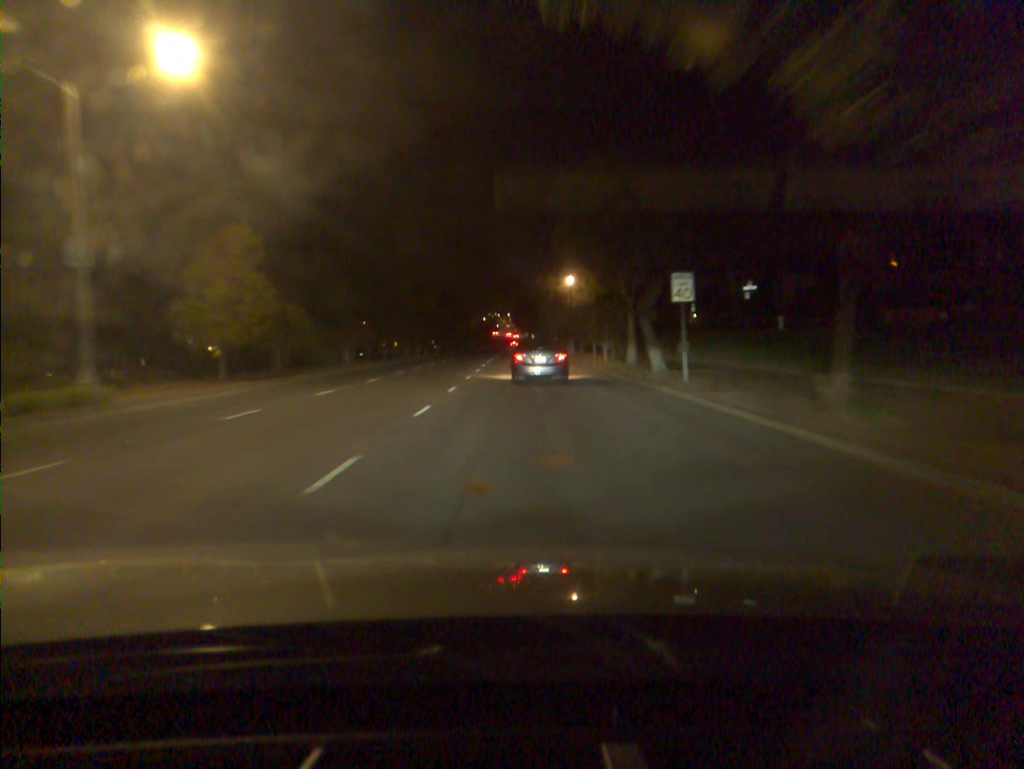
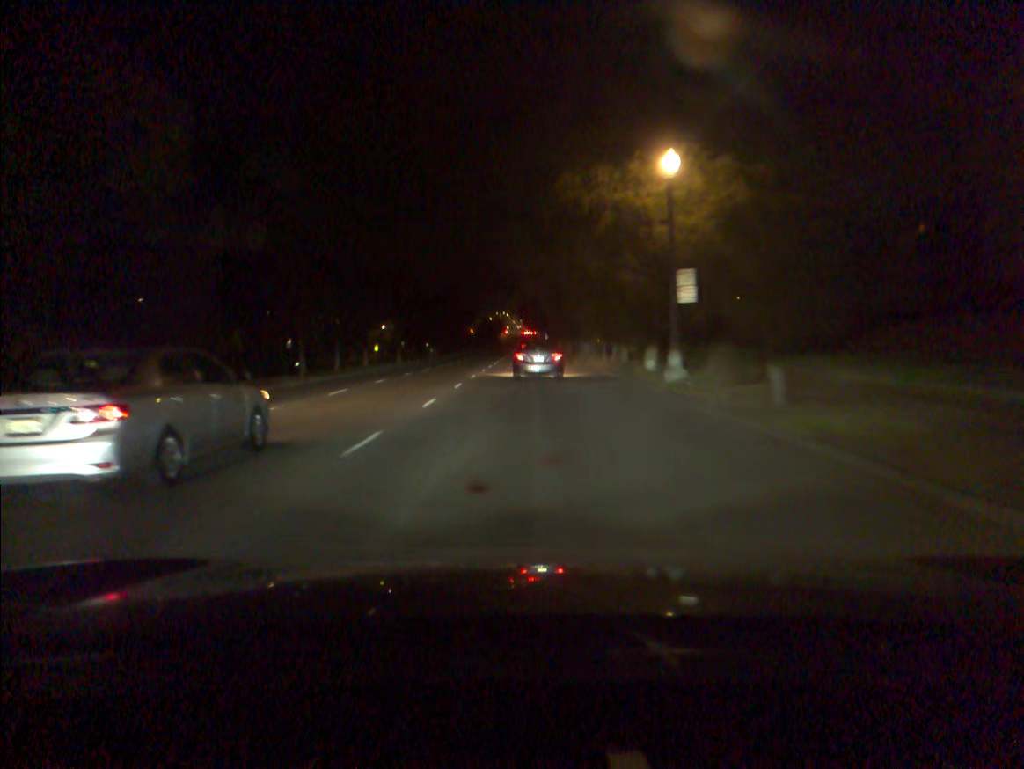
(+0.2, +41.9) m; 0°
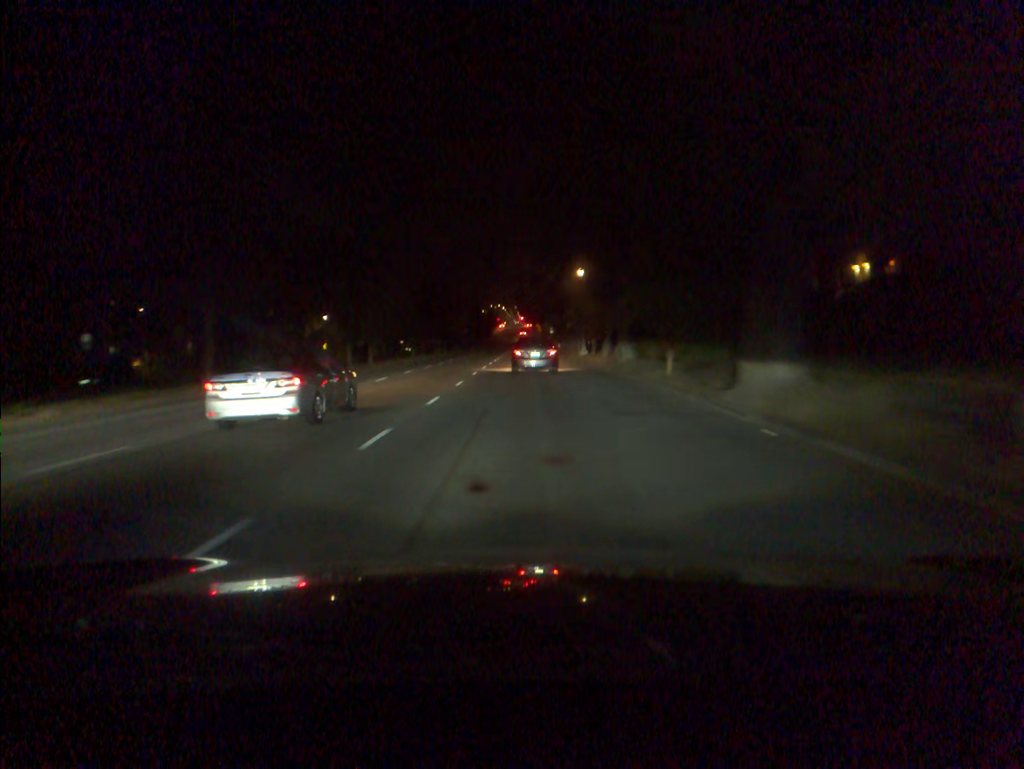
(-0.2, +43.1) m; 0°
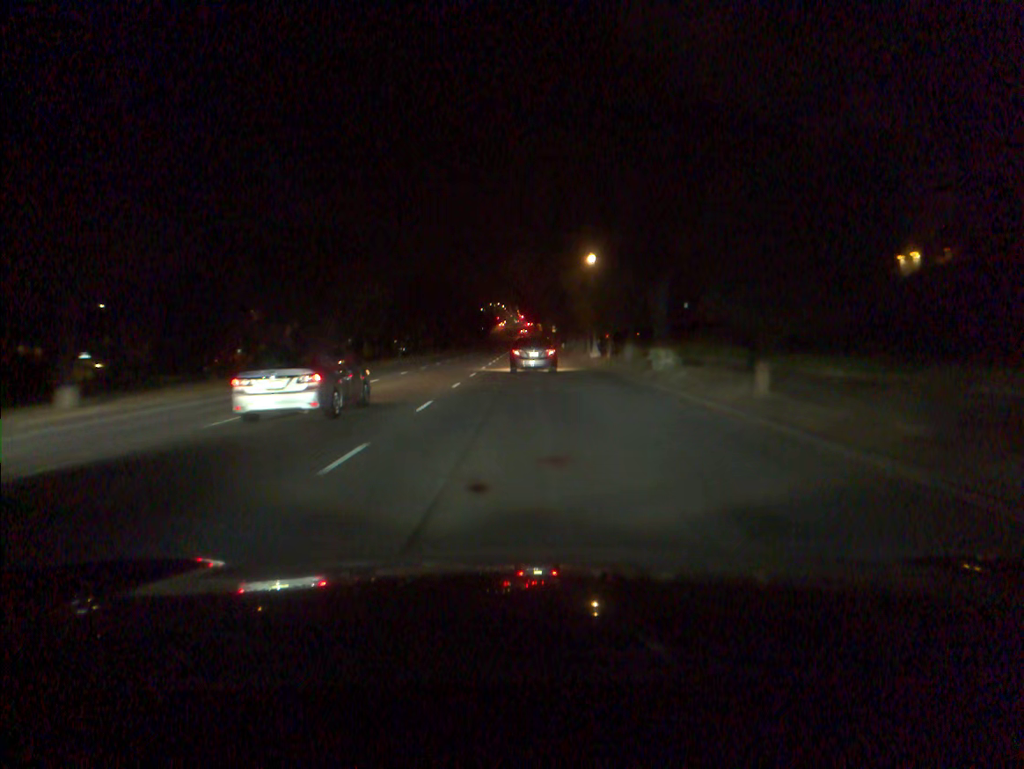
(0.0, +8.9) m; 0°
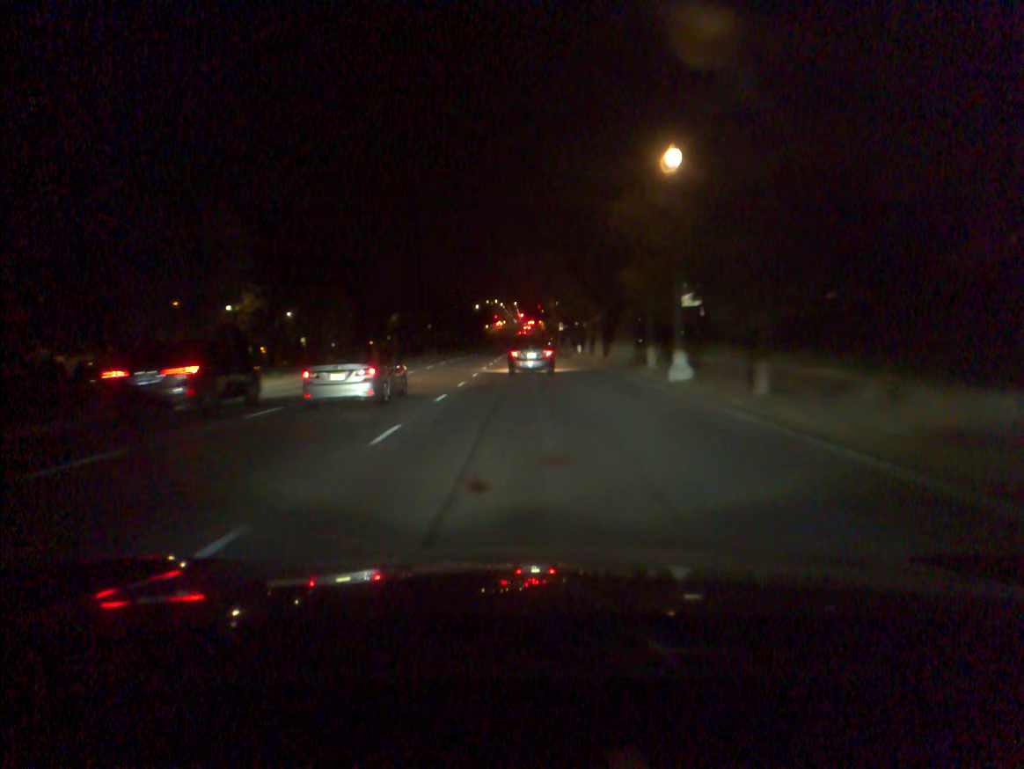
(+0.1, +27.1) m; 0°
